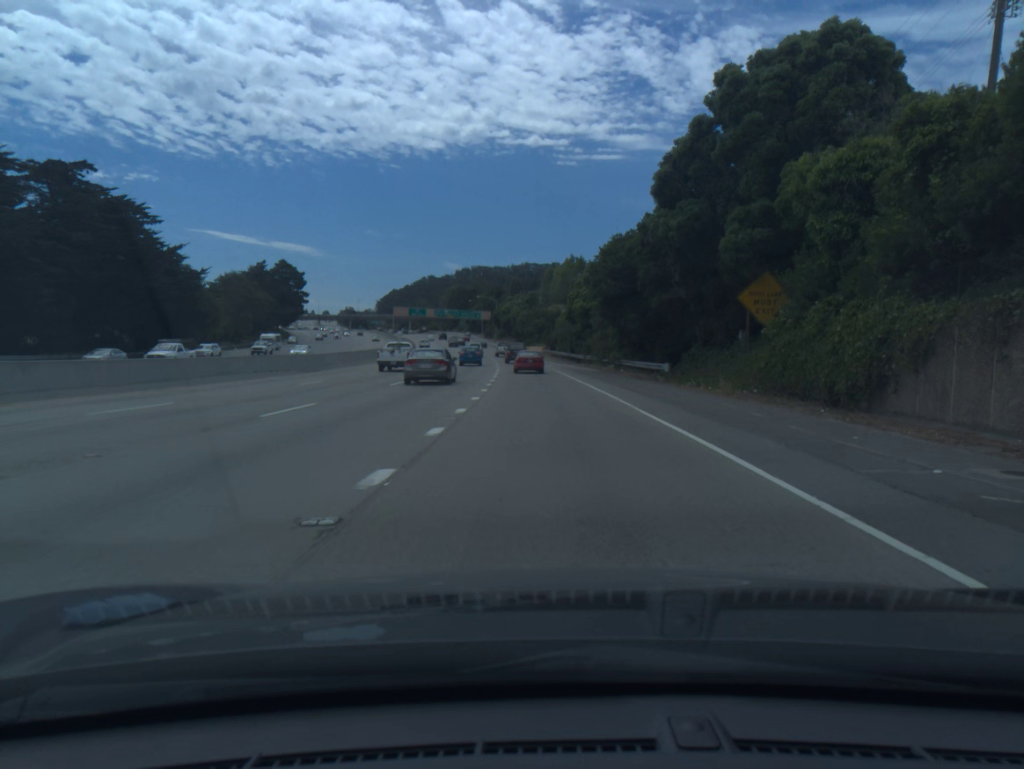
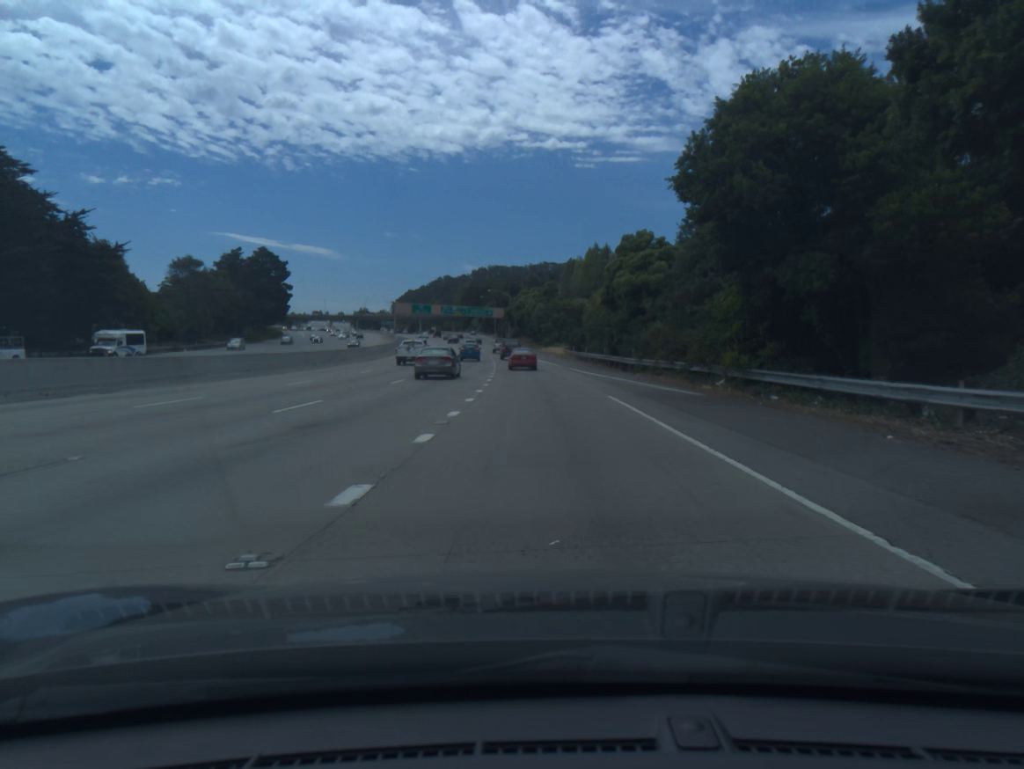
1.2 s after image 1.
(-0.3, +27.7) m; -1°
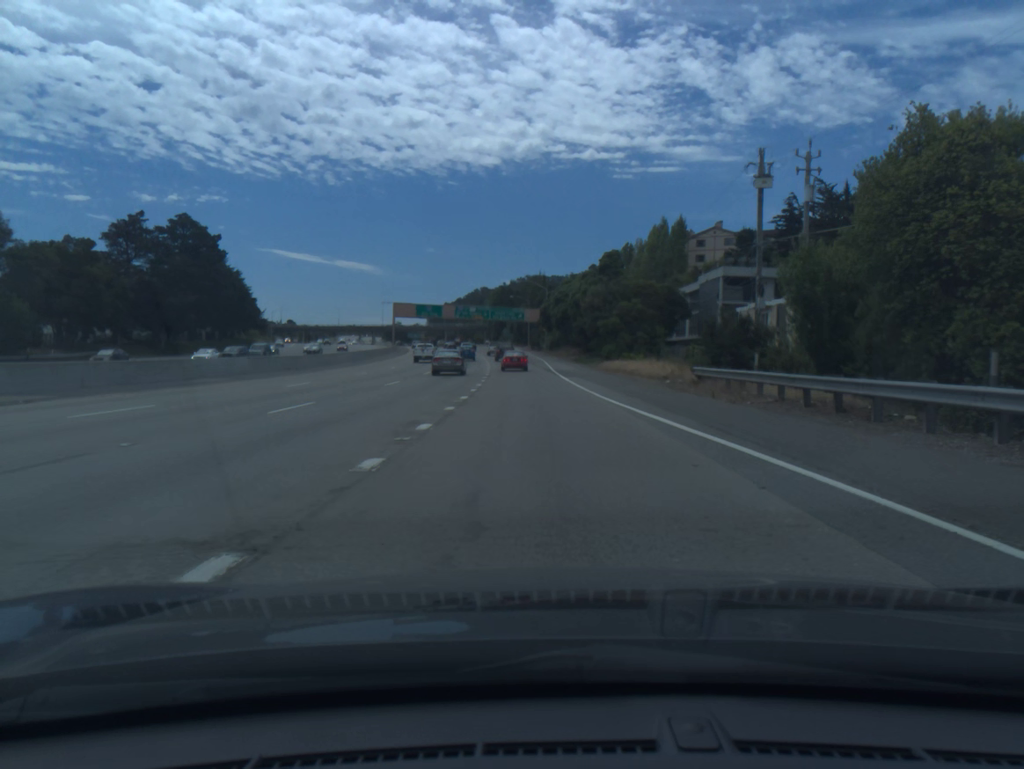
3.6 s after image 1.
(-1.5, +56.5) m; -3°
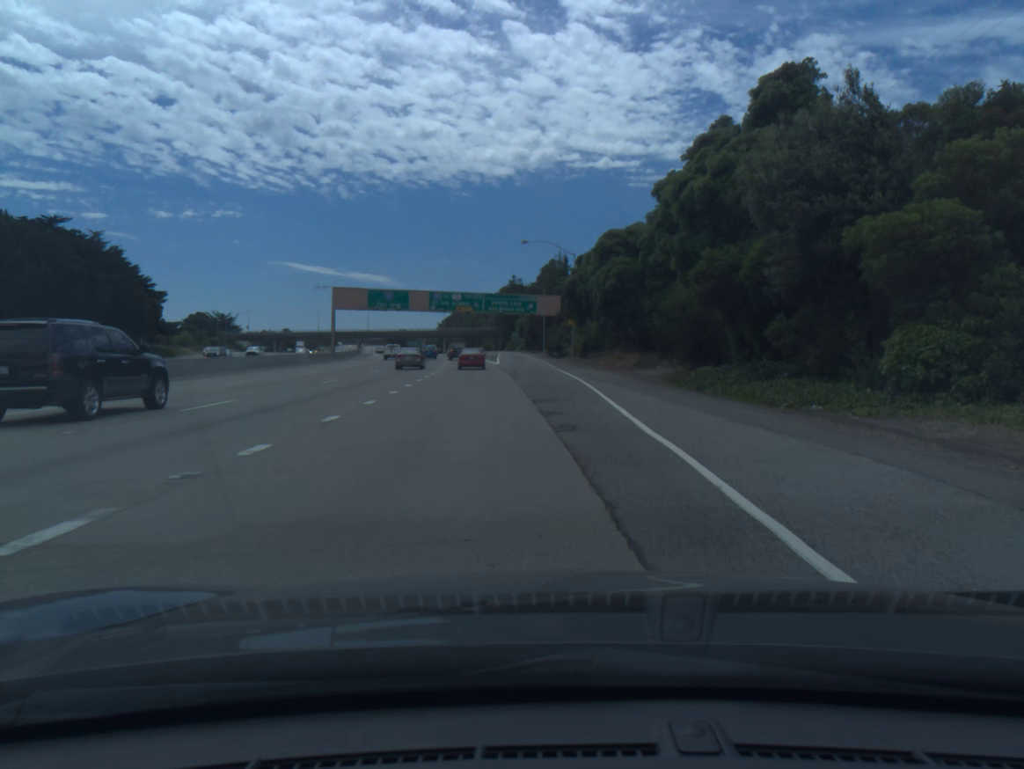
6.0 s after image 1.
(-0.7, +57.2) m; -1°
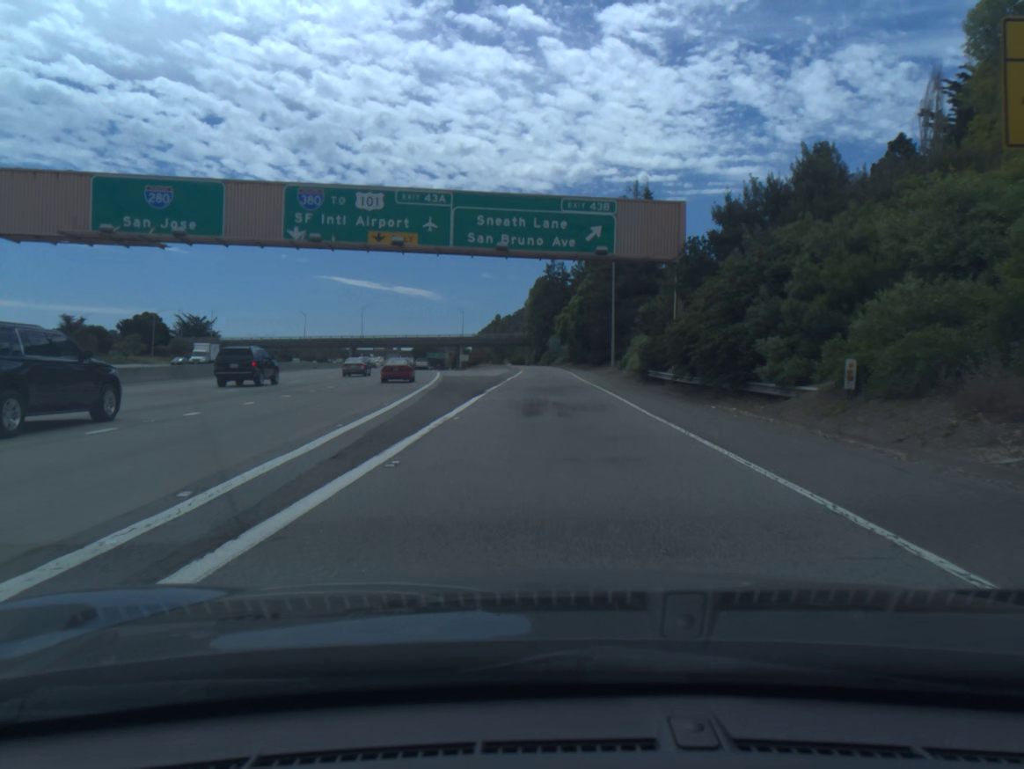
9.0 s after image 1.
(-2.1, +72.4) m; -3°
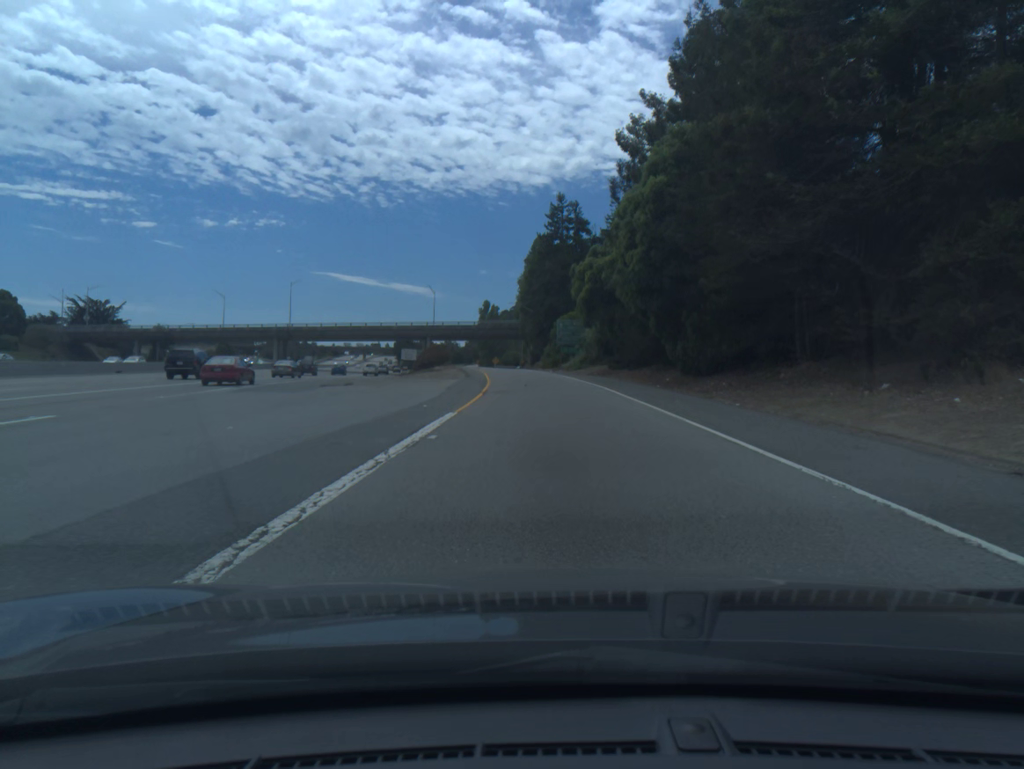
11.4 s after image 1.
(-0.1, +60.2) m; 0°
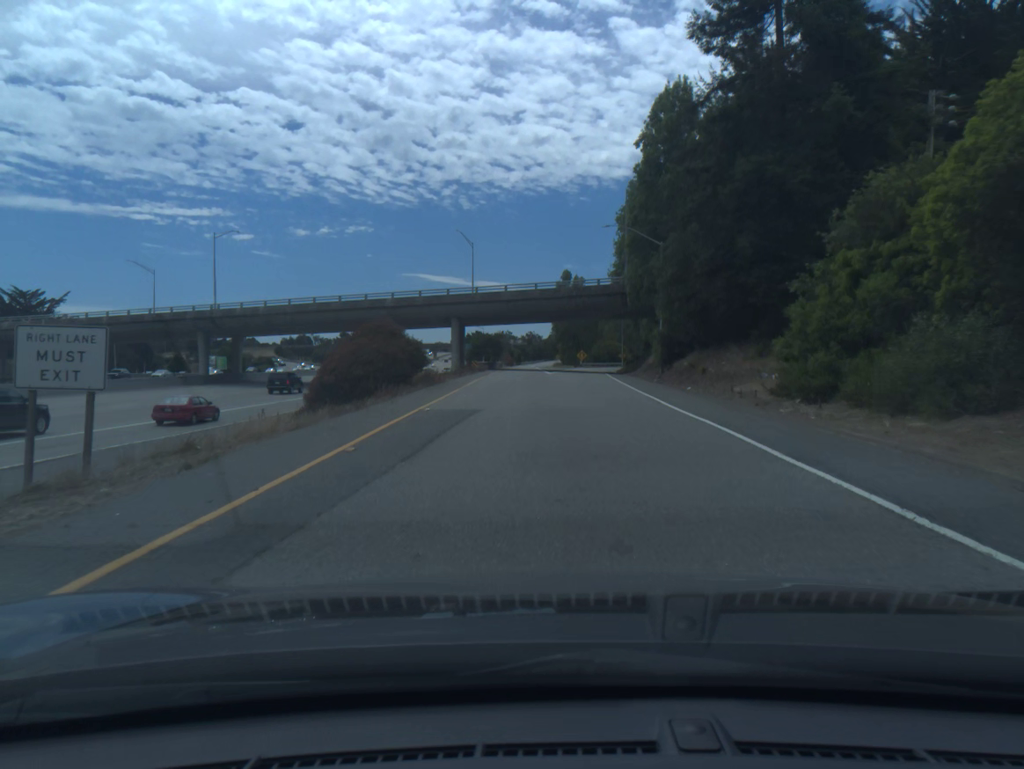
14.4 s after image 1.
(-3.6, +72.2) m; -6°
